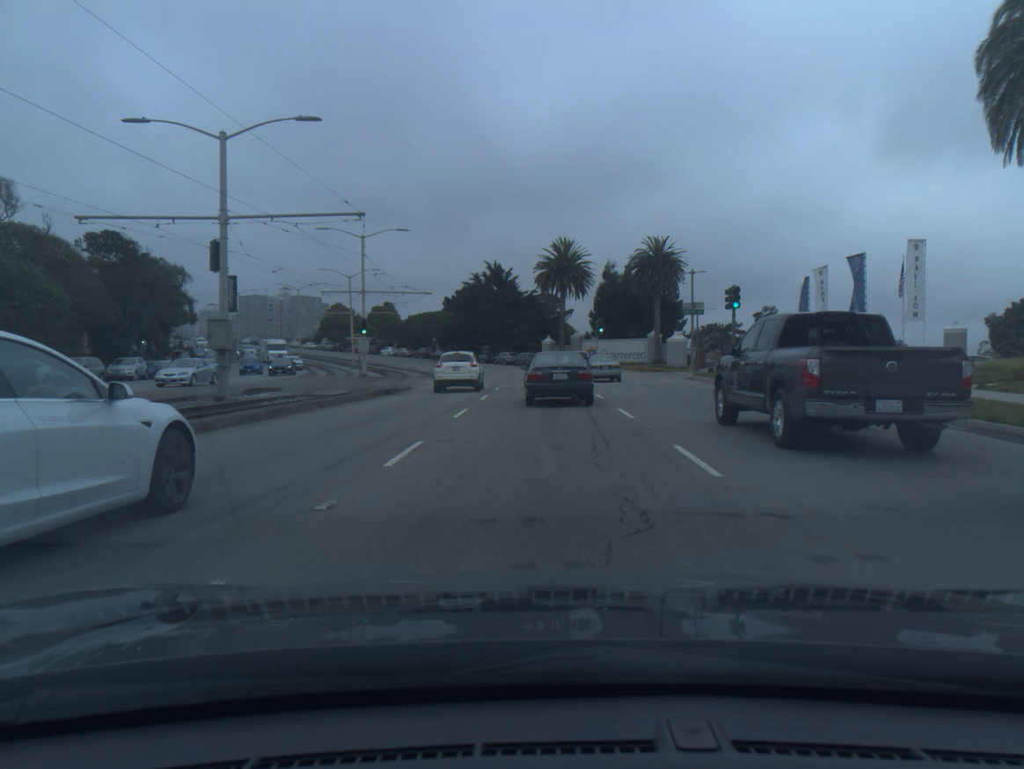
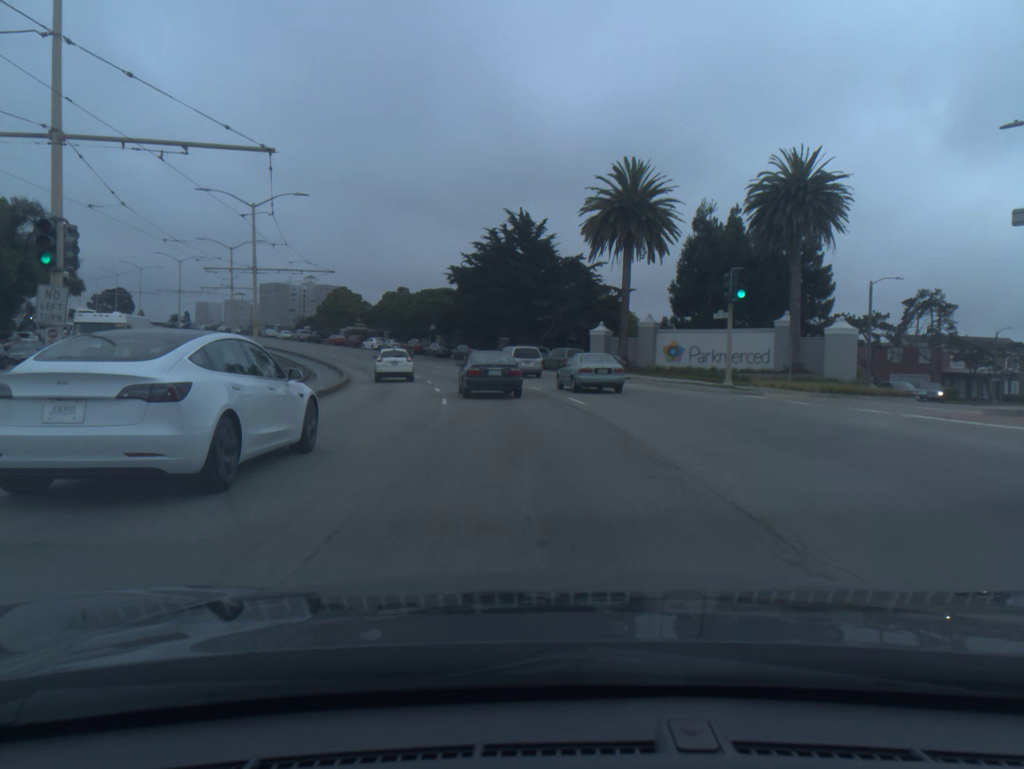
(-0.4, +38.4) m; -3°
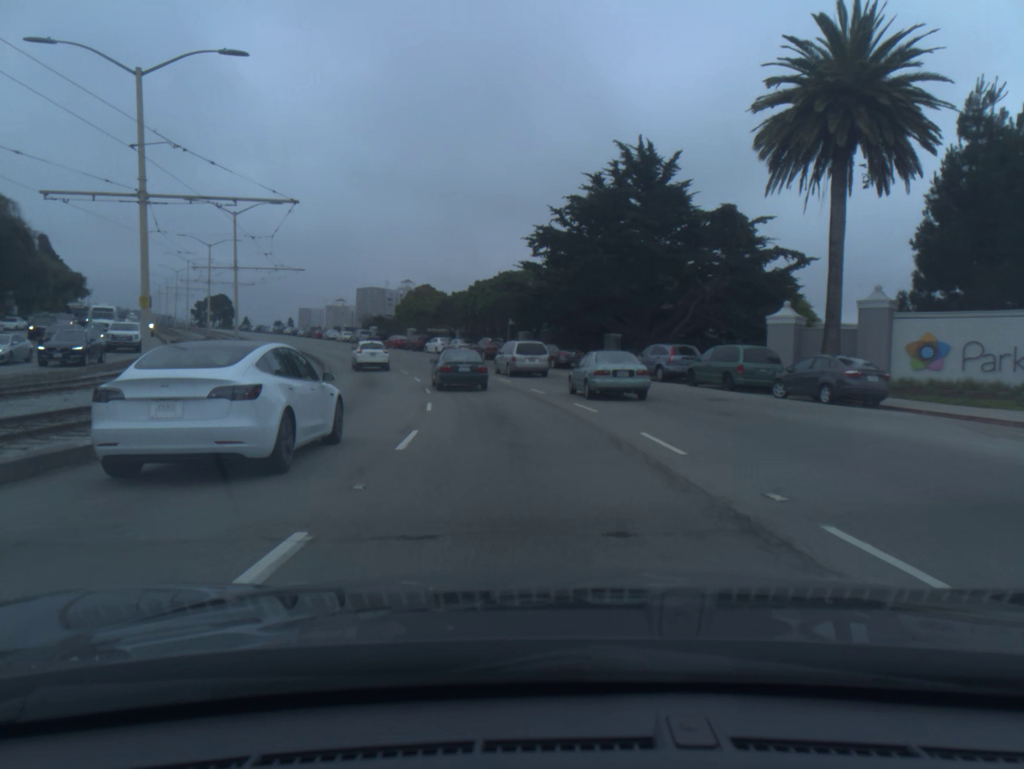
(-1.5, +24.7) m; -8°
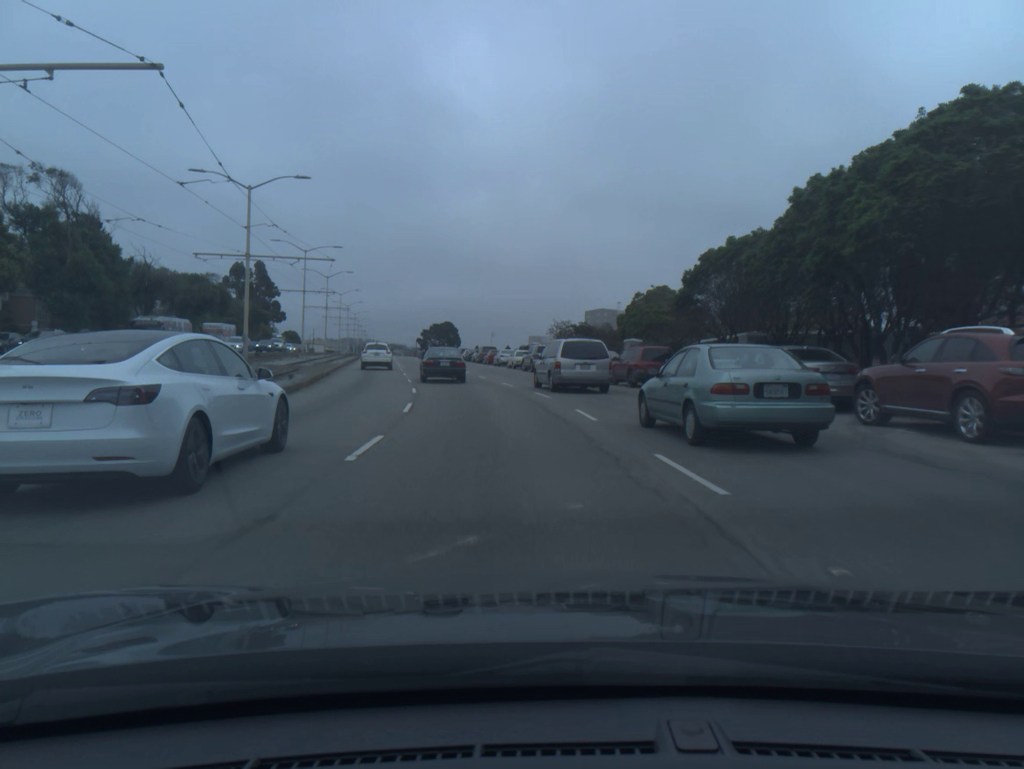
(-6.1, +46.0) m; -17°
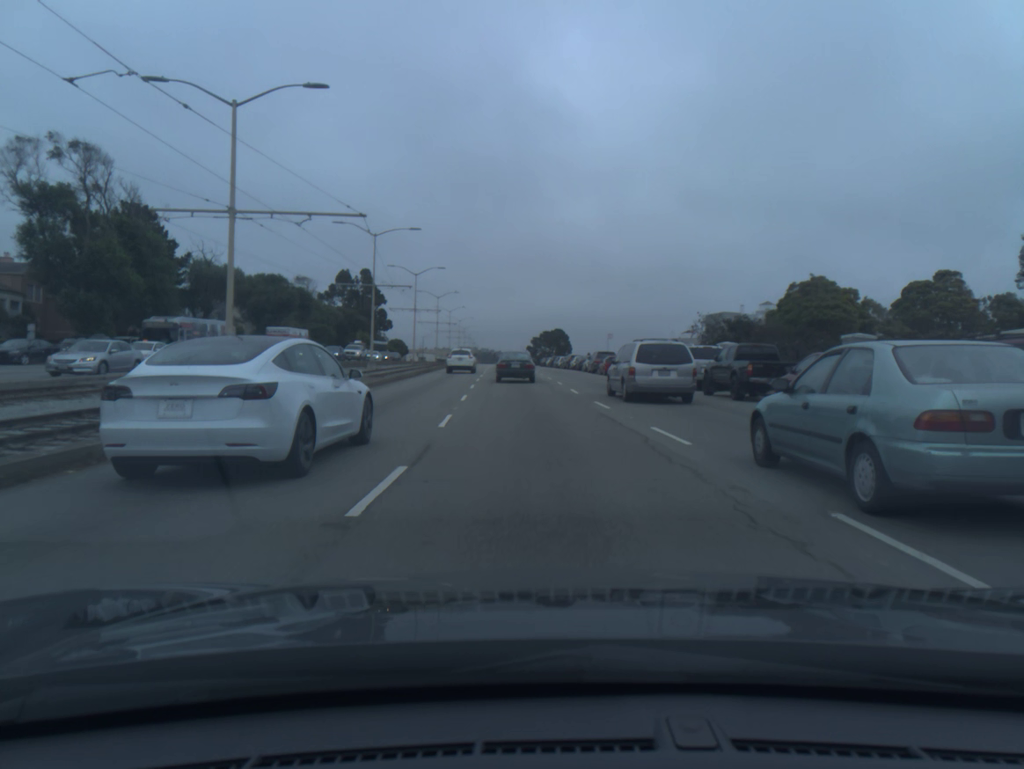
(-1.3, +18.0) m; -8°
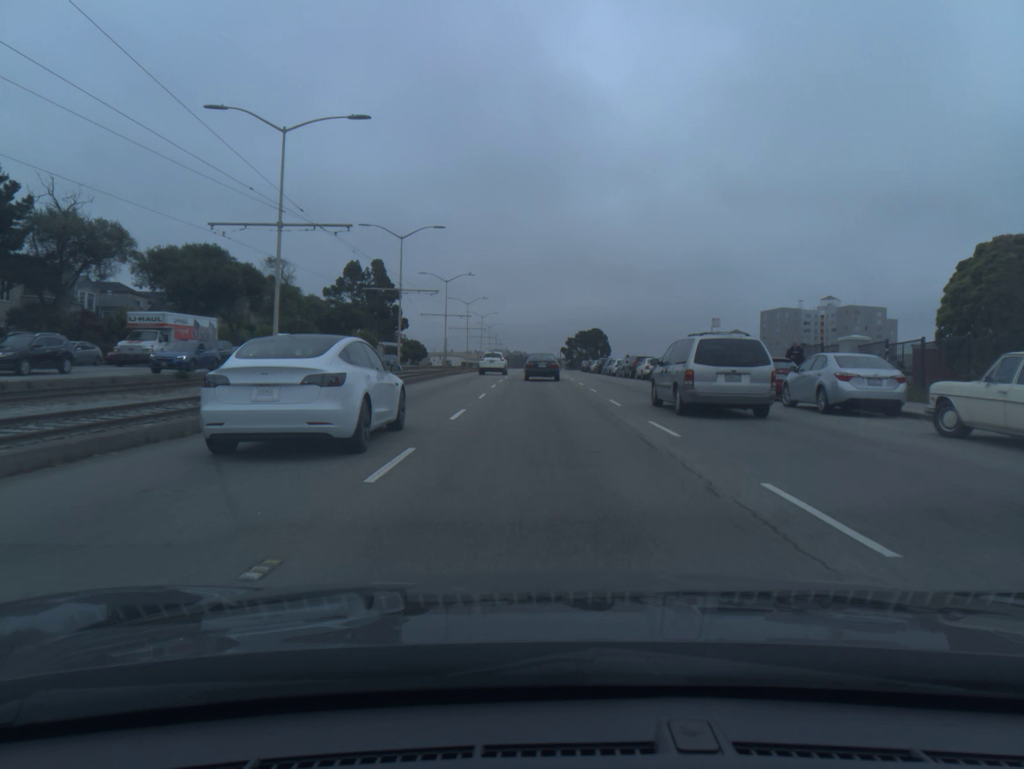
(-0.8, +28.3) m; -2°
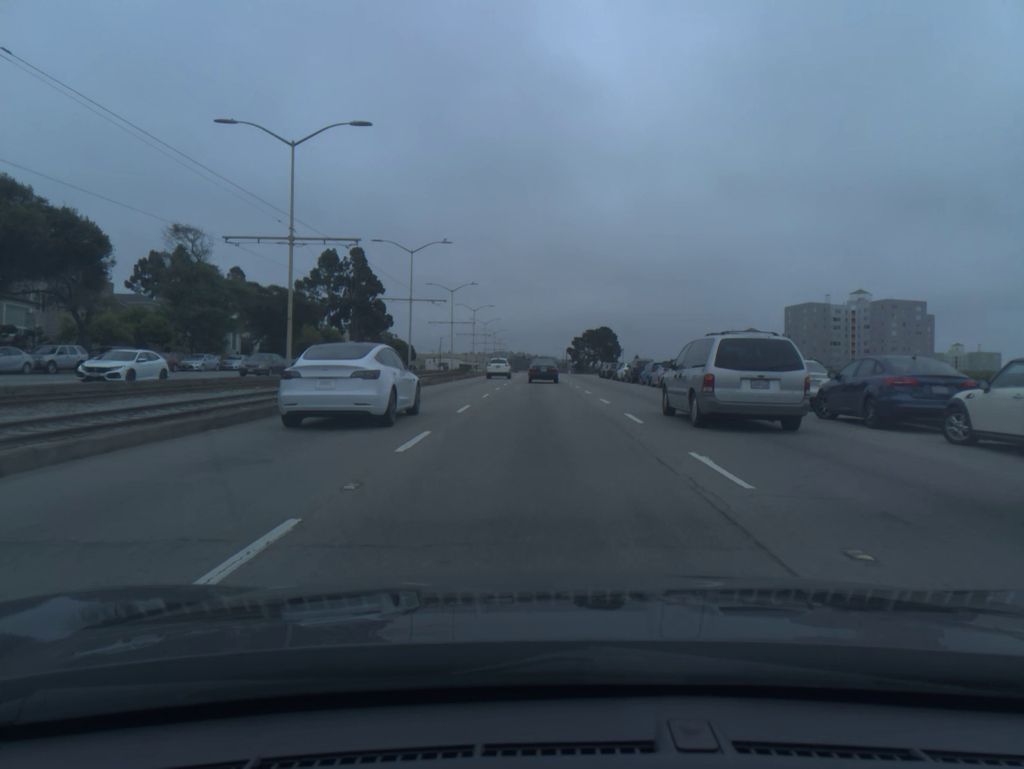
(0.0, +26.6) m; 0°
